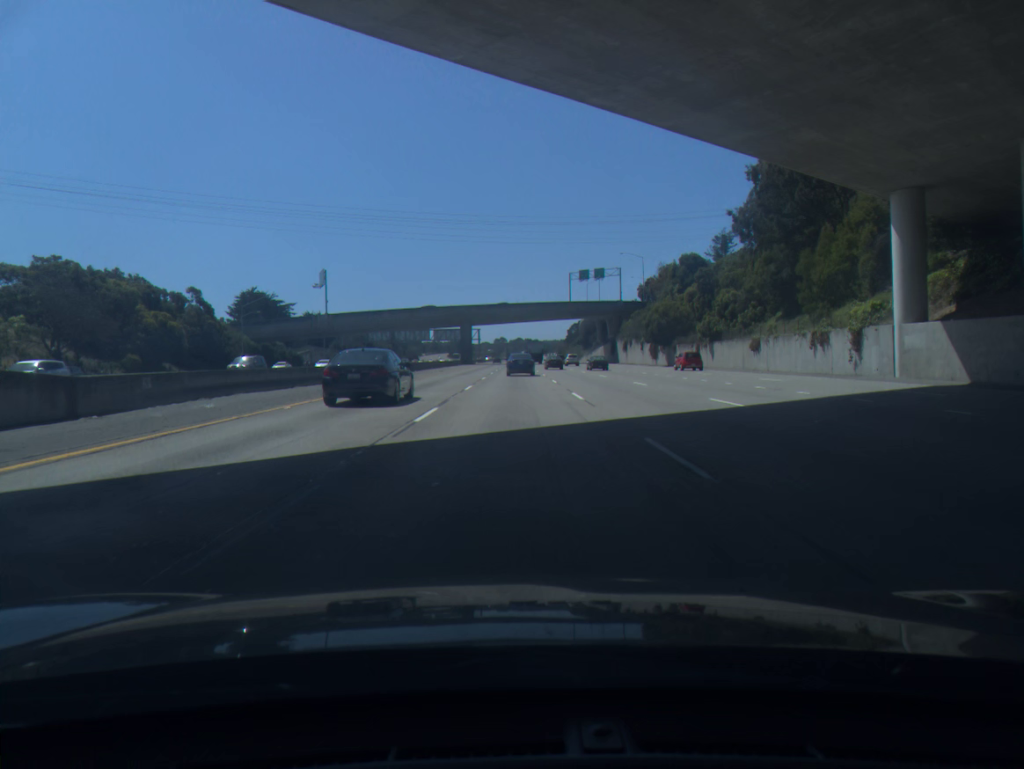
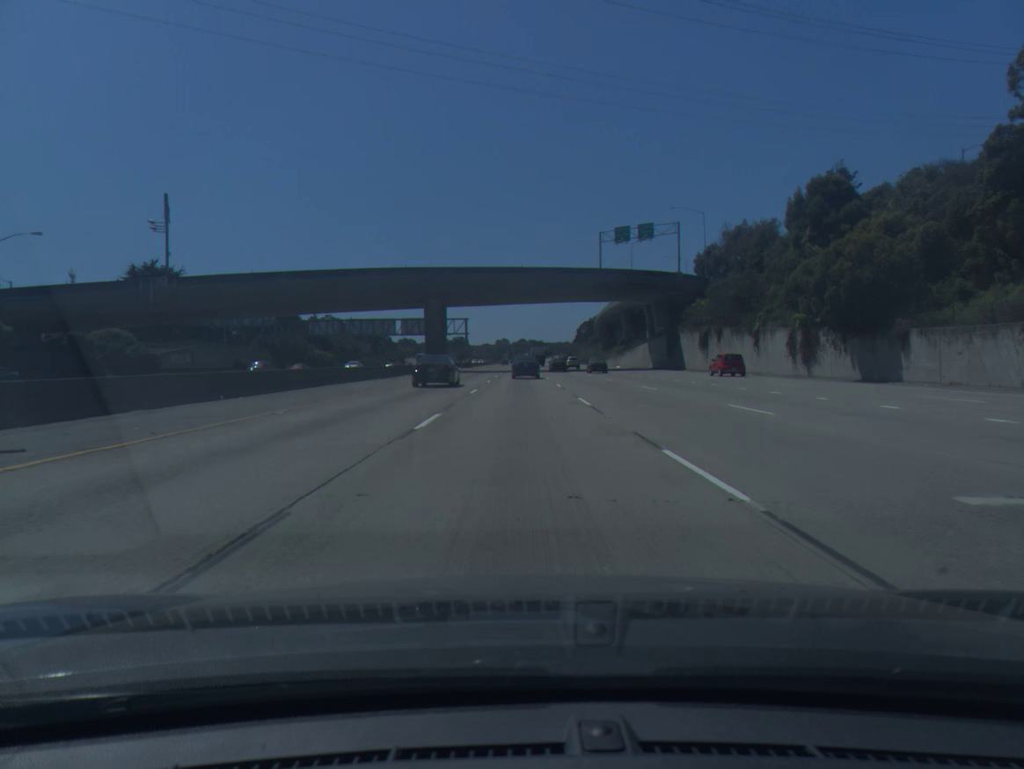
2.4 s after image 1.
(-0.4, +59.4) m; 0°
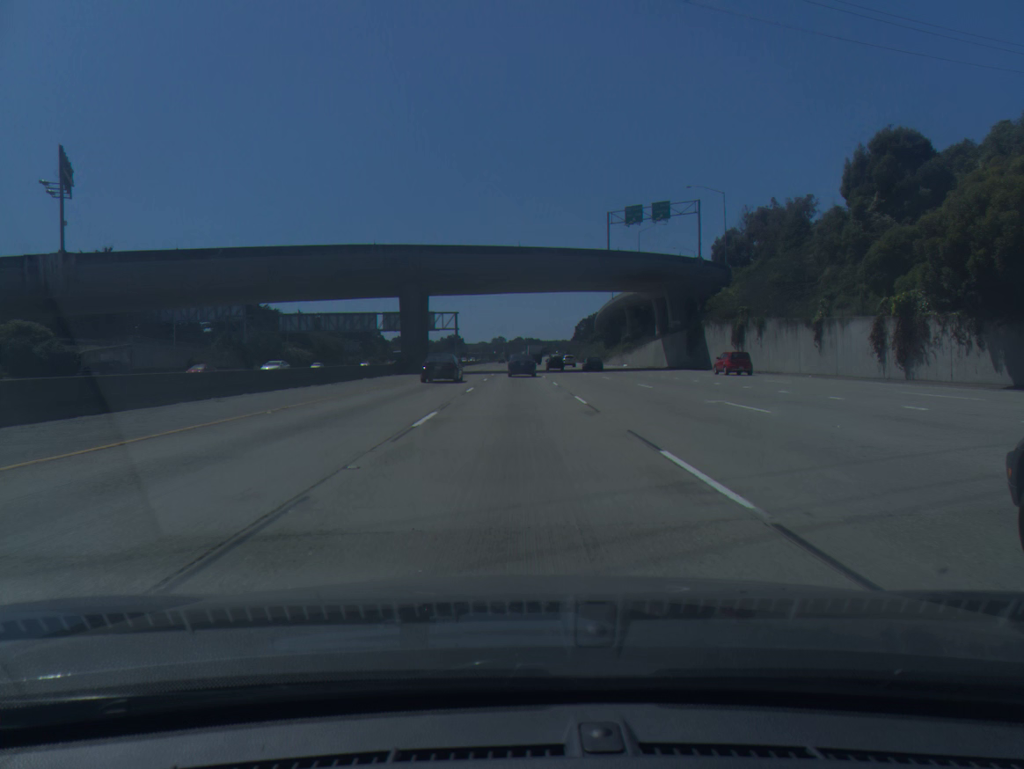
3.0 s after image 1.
(0.0, +14.8) m; 0°
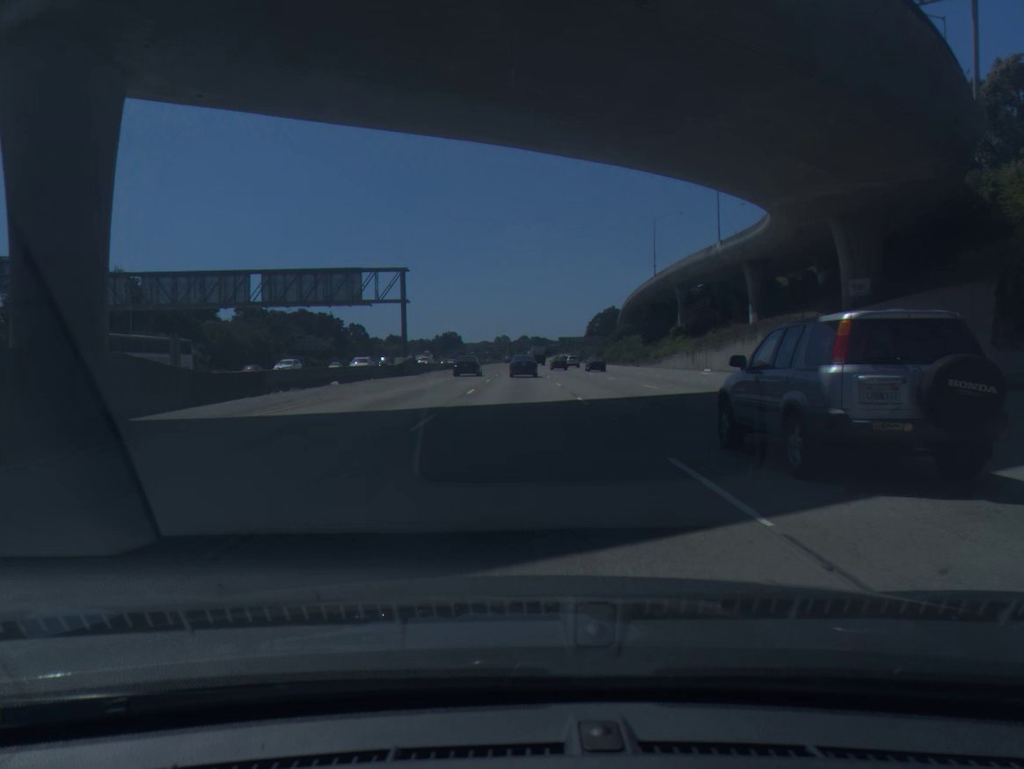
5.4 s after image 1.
(-0.1, +59.2) m; 0°
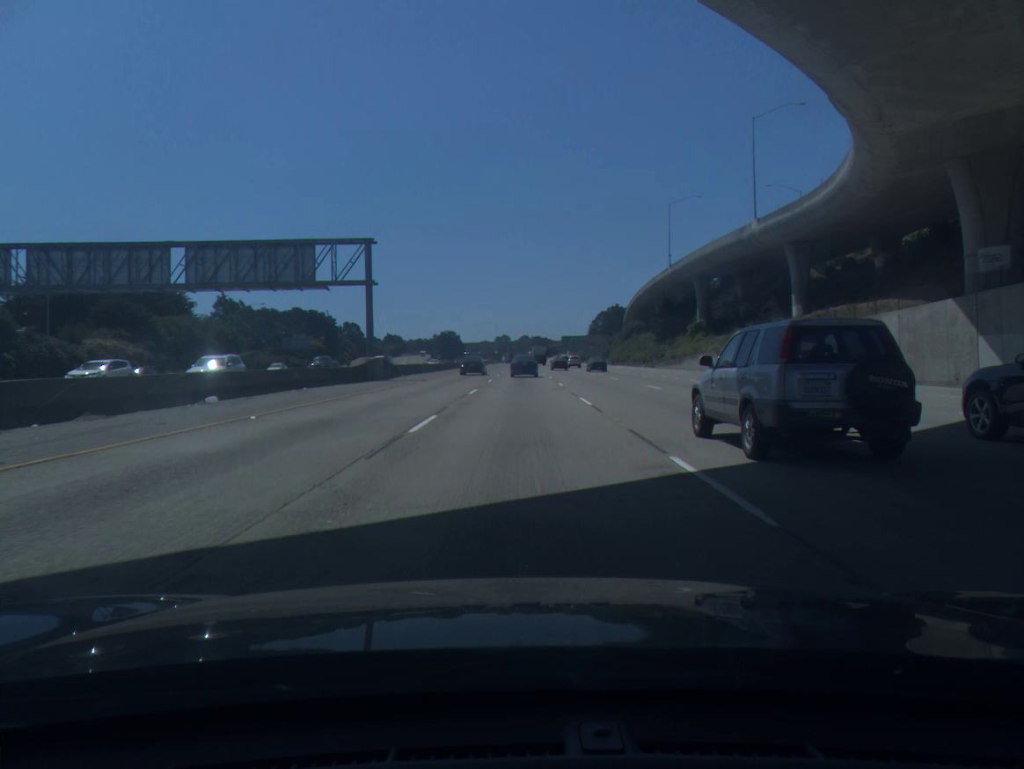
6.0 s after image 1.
(0.0, +14.7) m; 0°
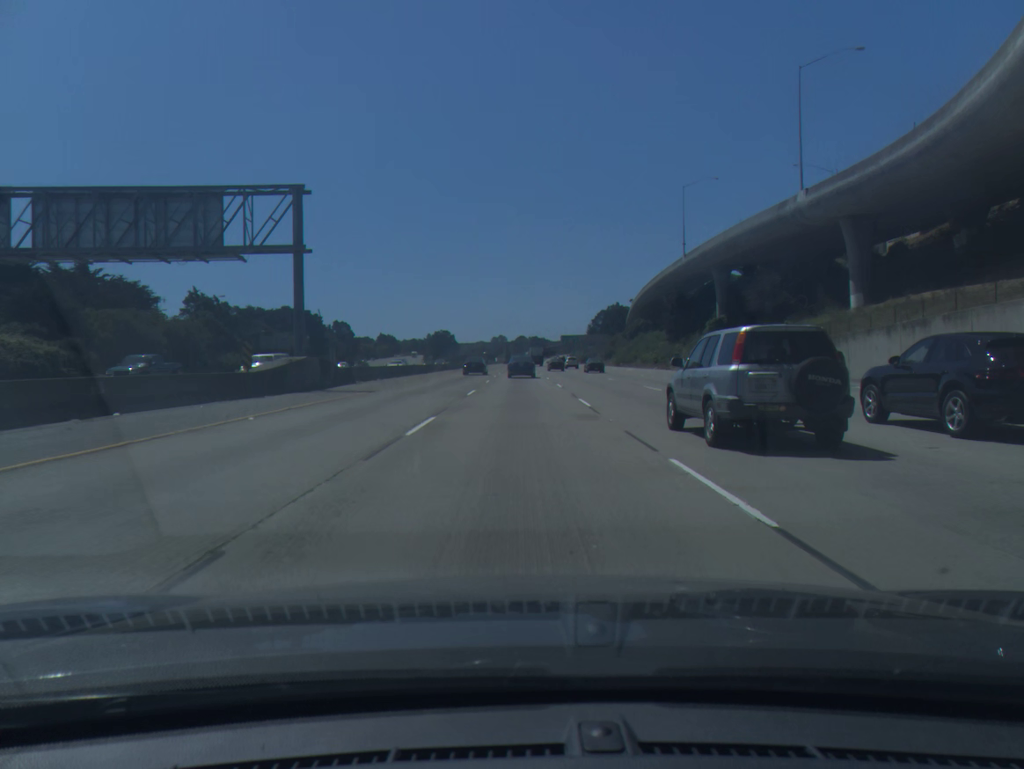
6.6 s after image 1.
(0.0, +14.7) m; 0°
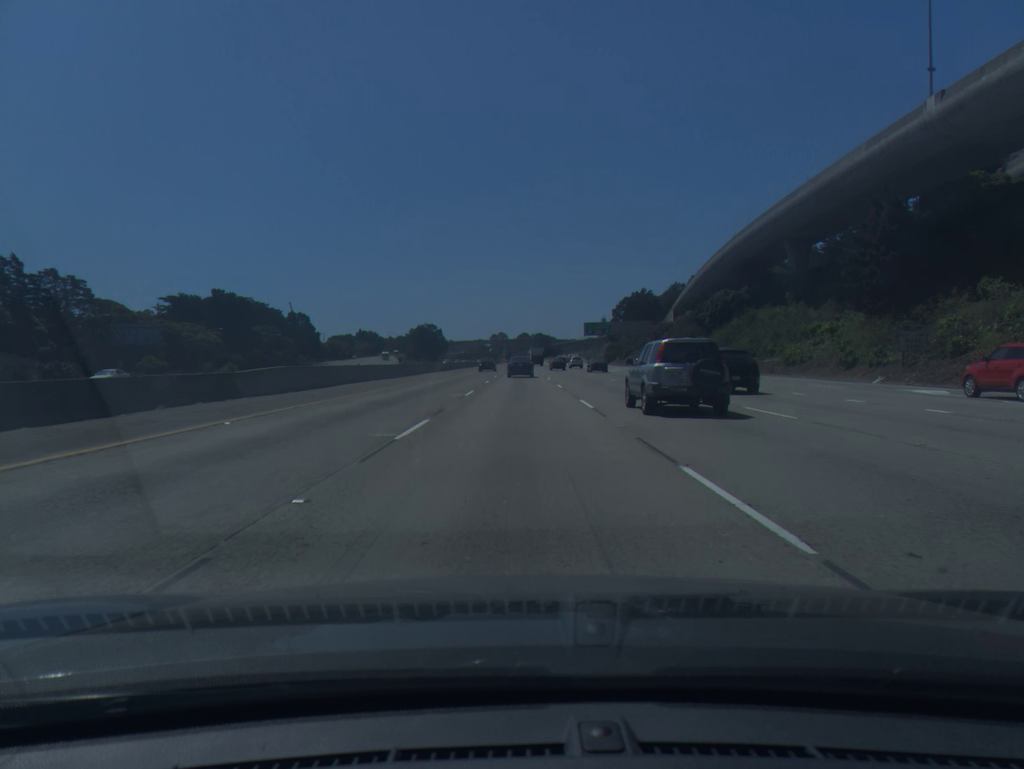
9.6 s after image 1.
(0.0, +73.6) m; 0°
